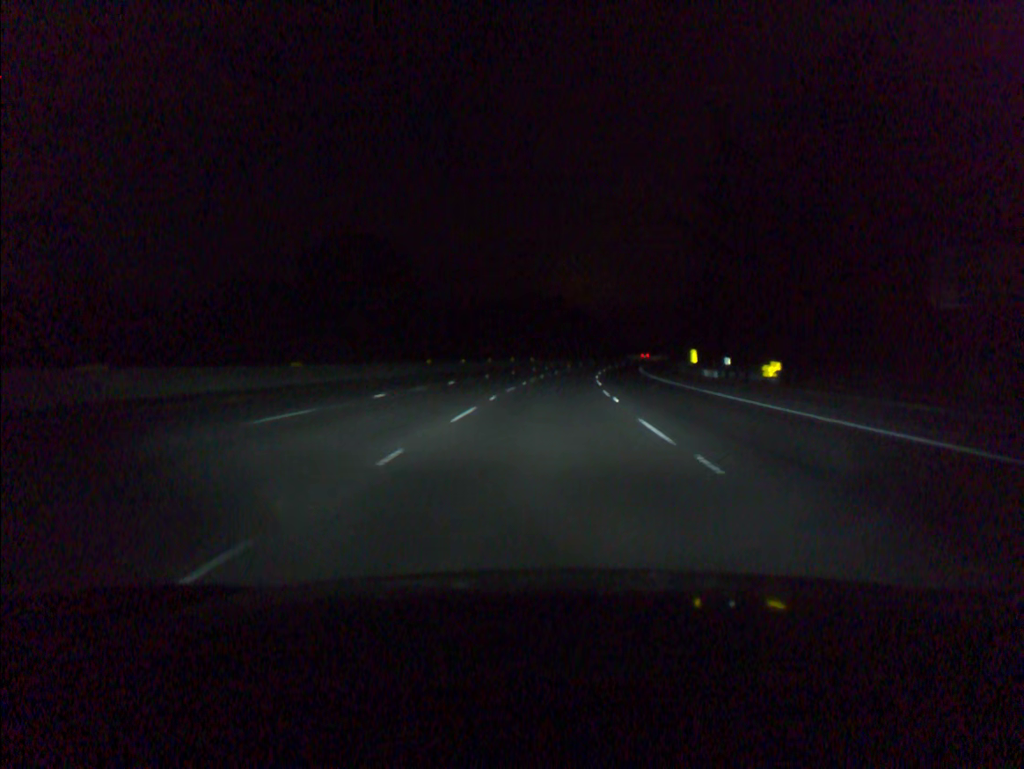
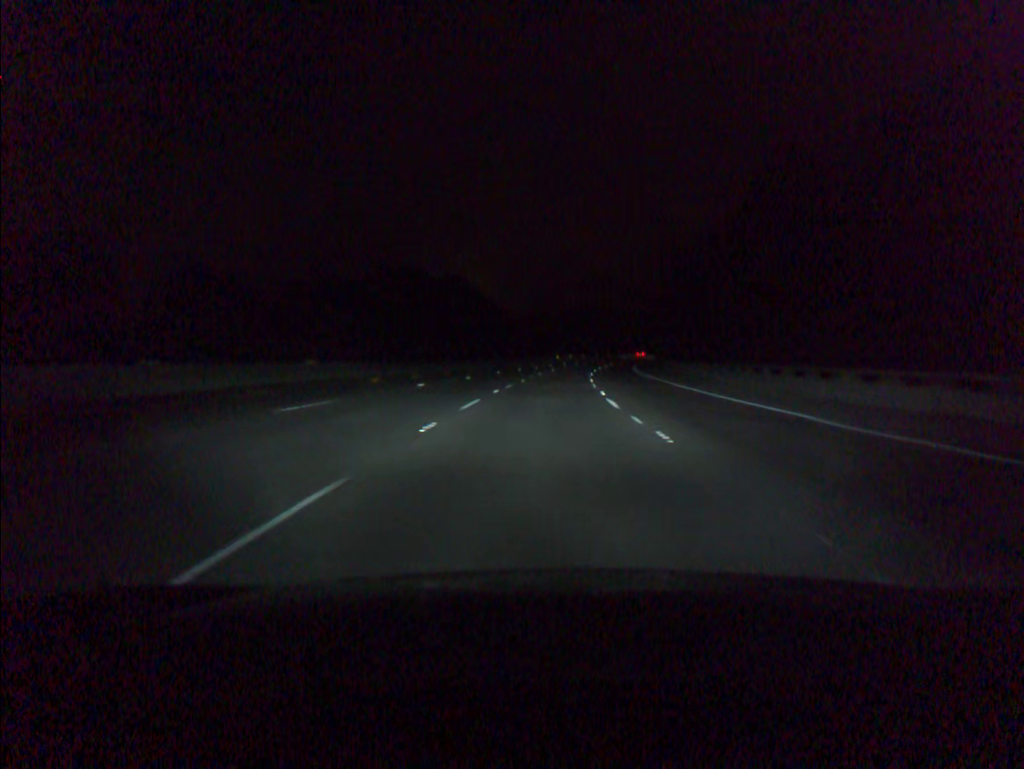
(+5.0, +83.7) m; +7°
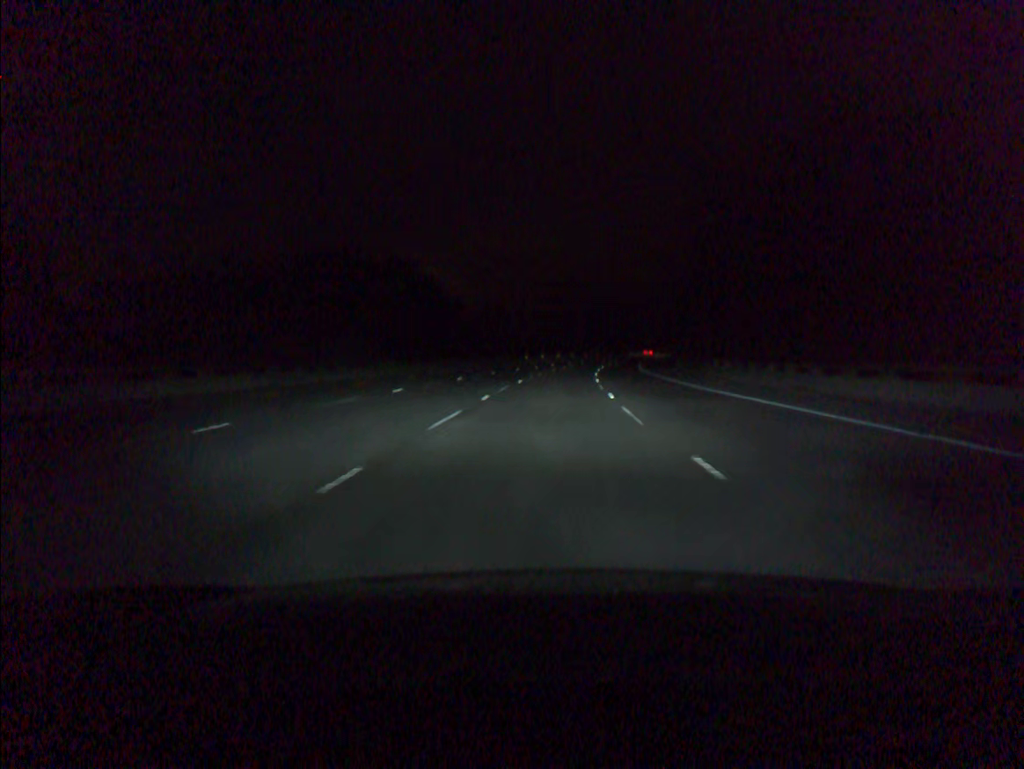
(+0.7, +33.5) m; +2°
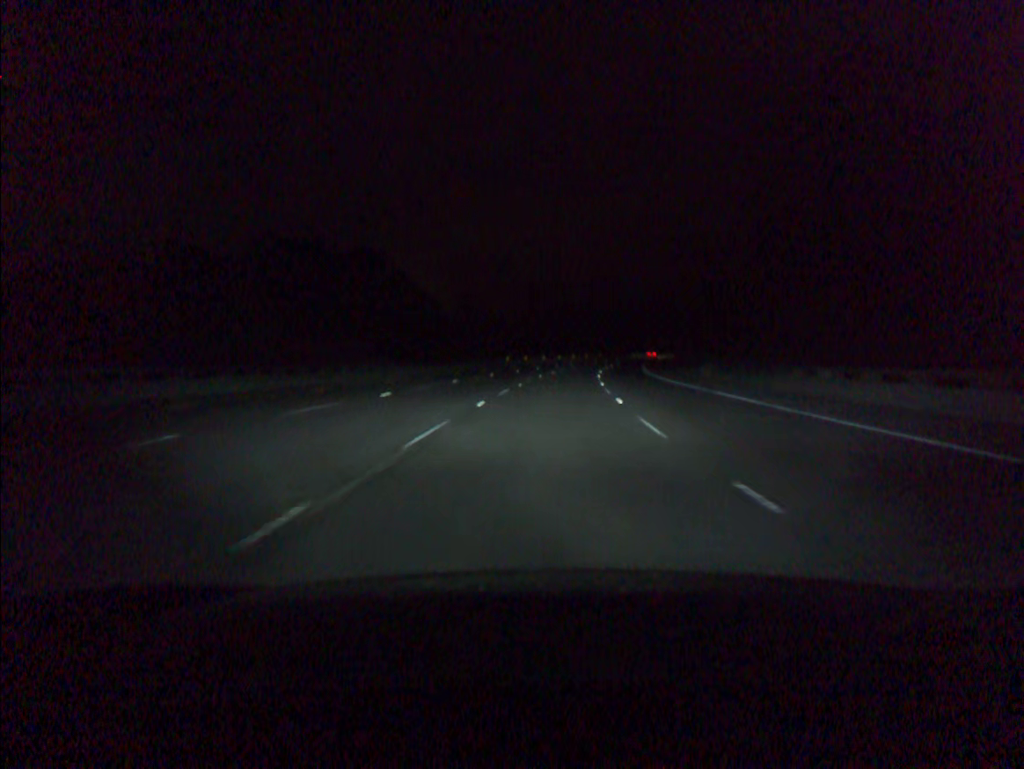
(+0.2, +16.8) m; +1°
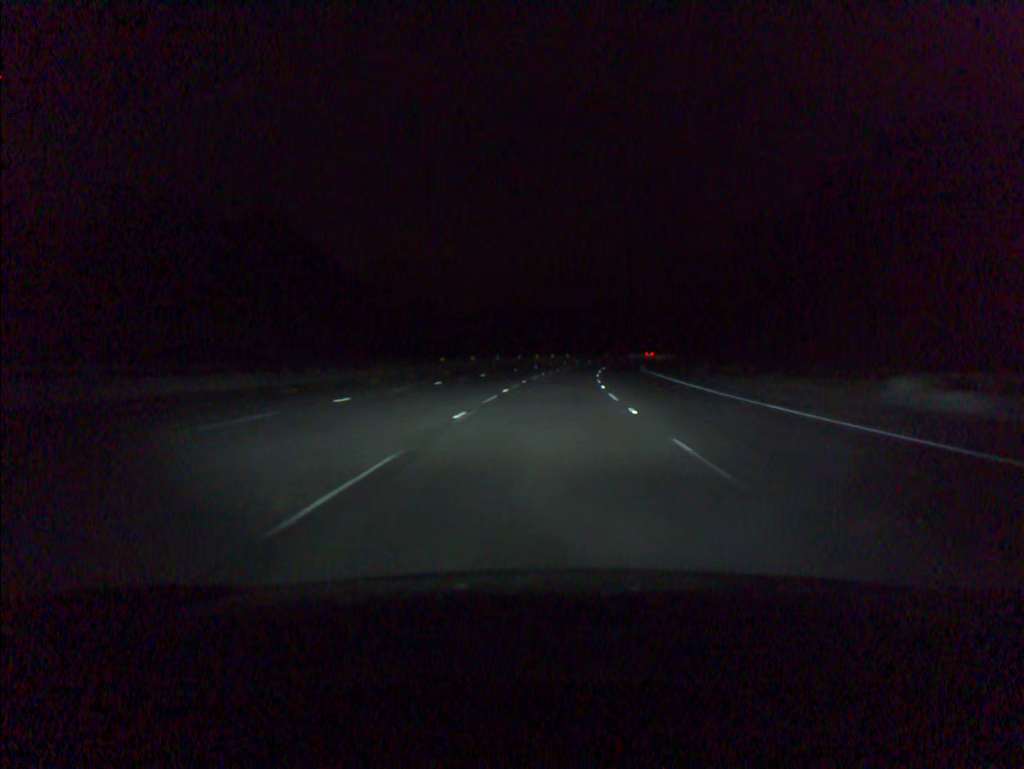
(+0.8, +33.6) m; +3°
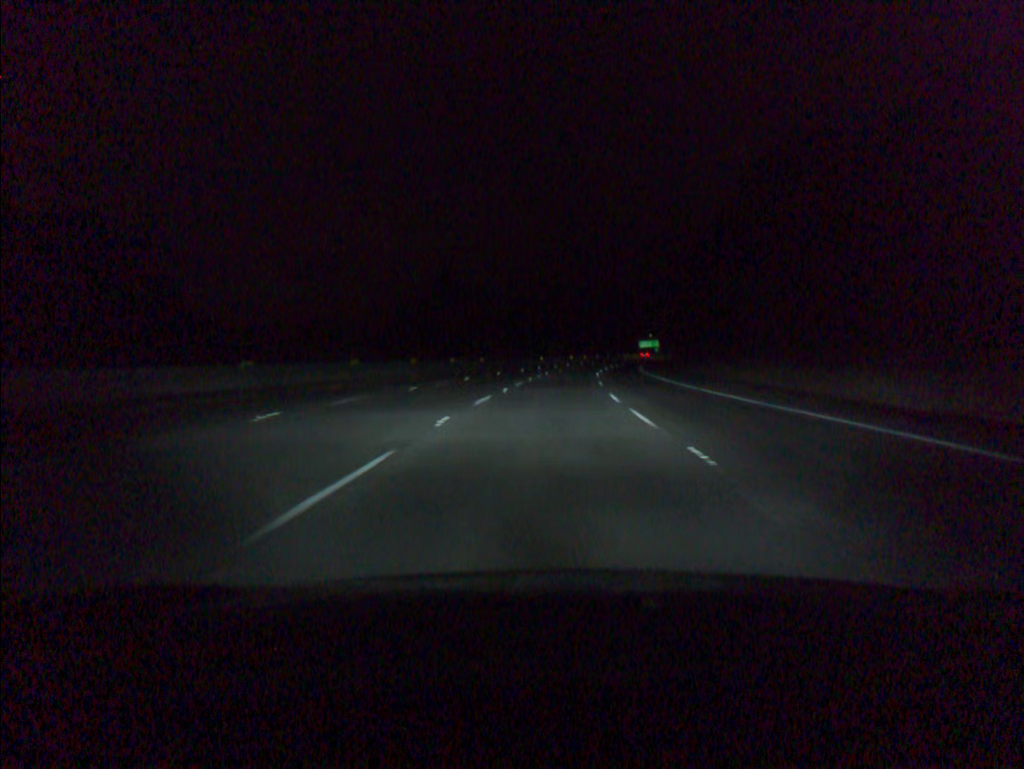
(+3.4, +67.1) m; +6°
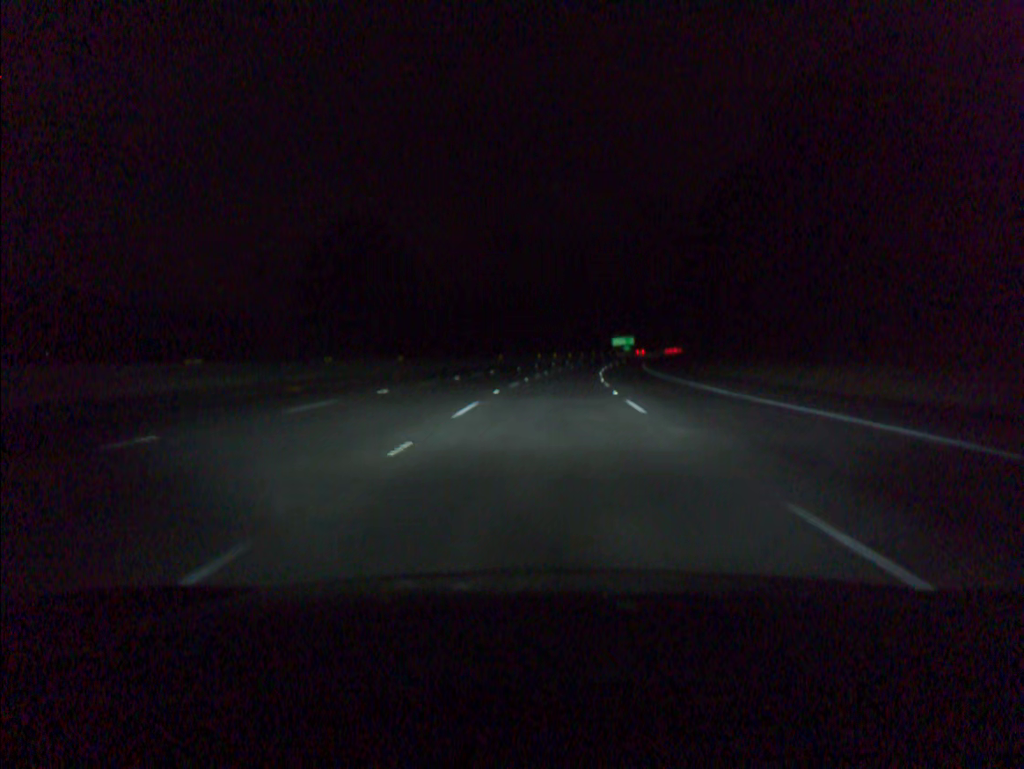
(+0.7, +33.5) m; +3°
